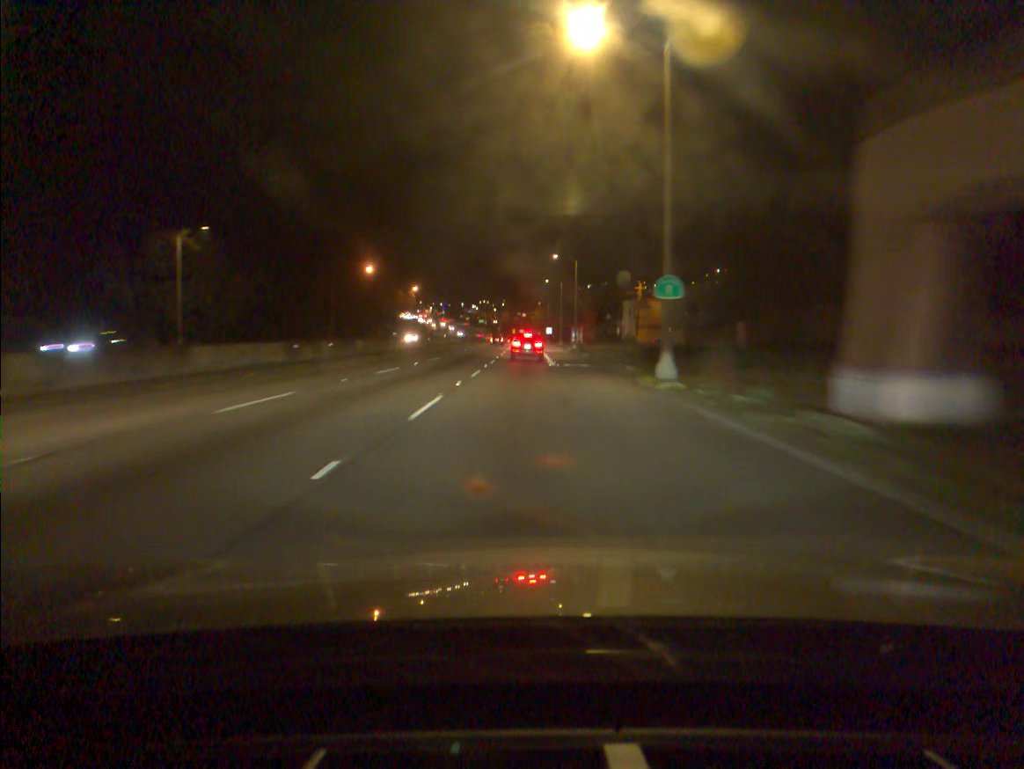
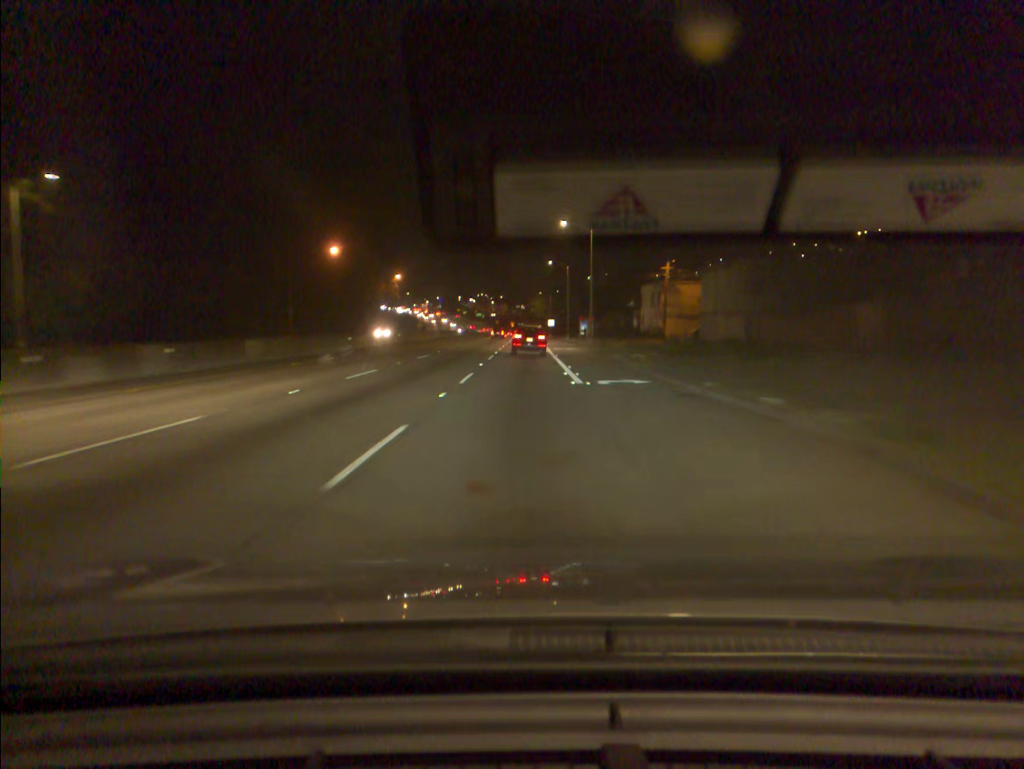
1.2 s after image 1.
(0.0, +19.8) m; 0°
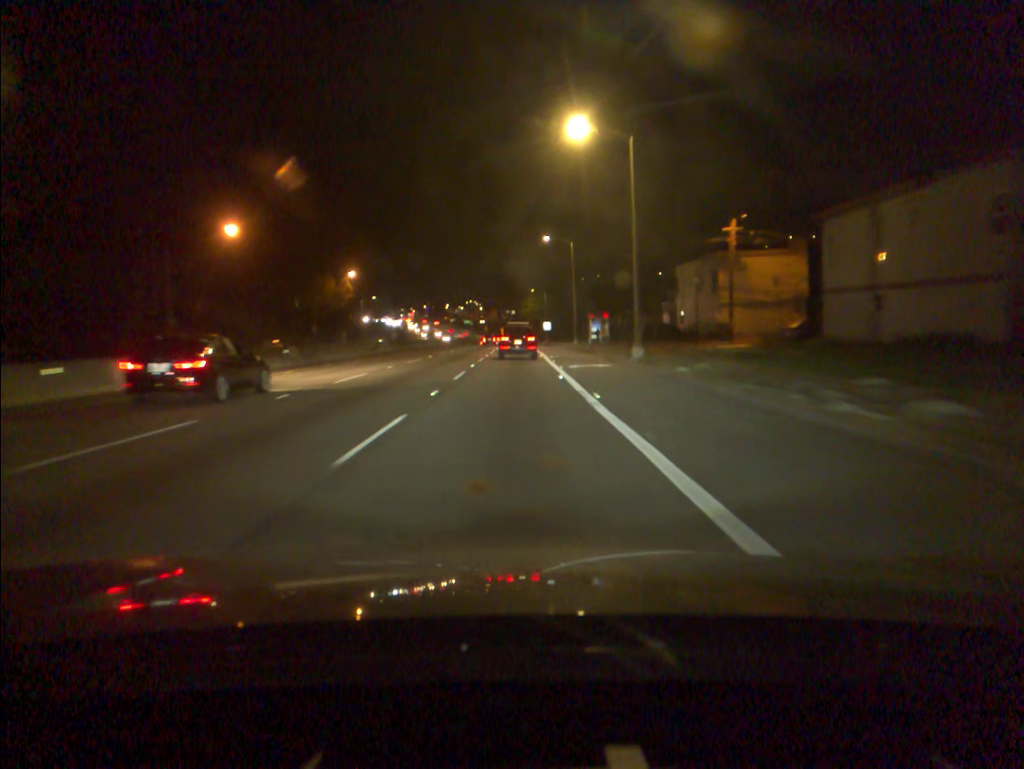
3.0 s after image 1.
(+0.1, +29.3) m; 0°
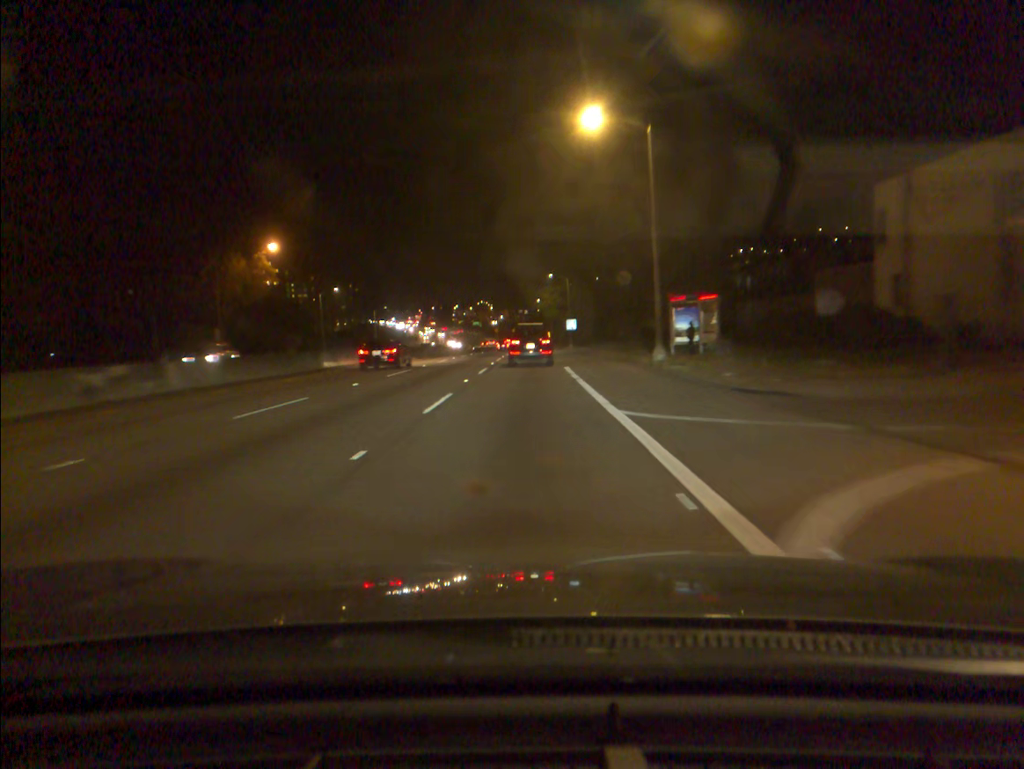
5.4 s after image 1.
(-0.2, +38.3) m; -1°
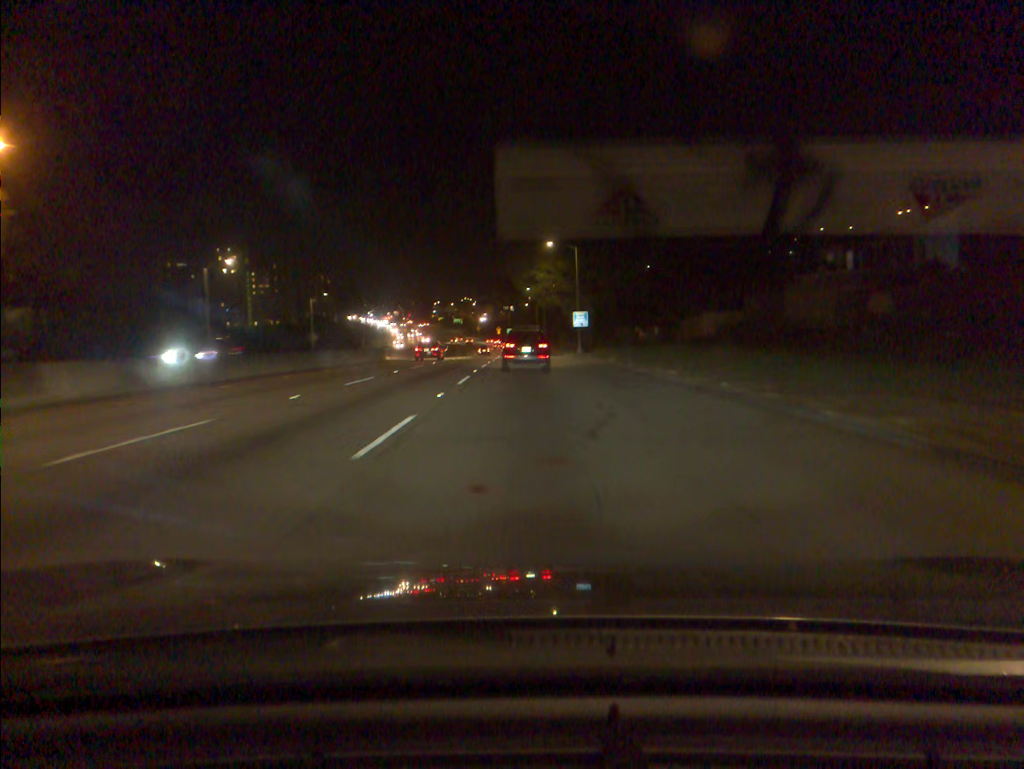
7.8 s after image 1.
(0.0, +35.1) m; +1°
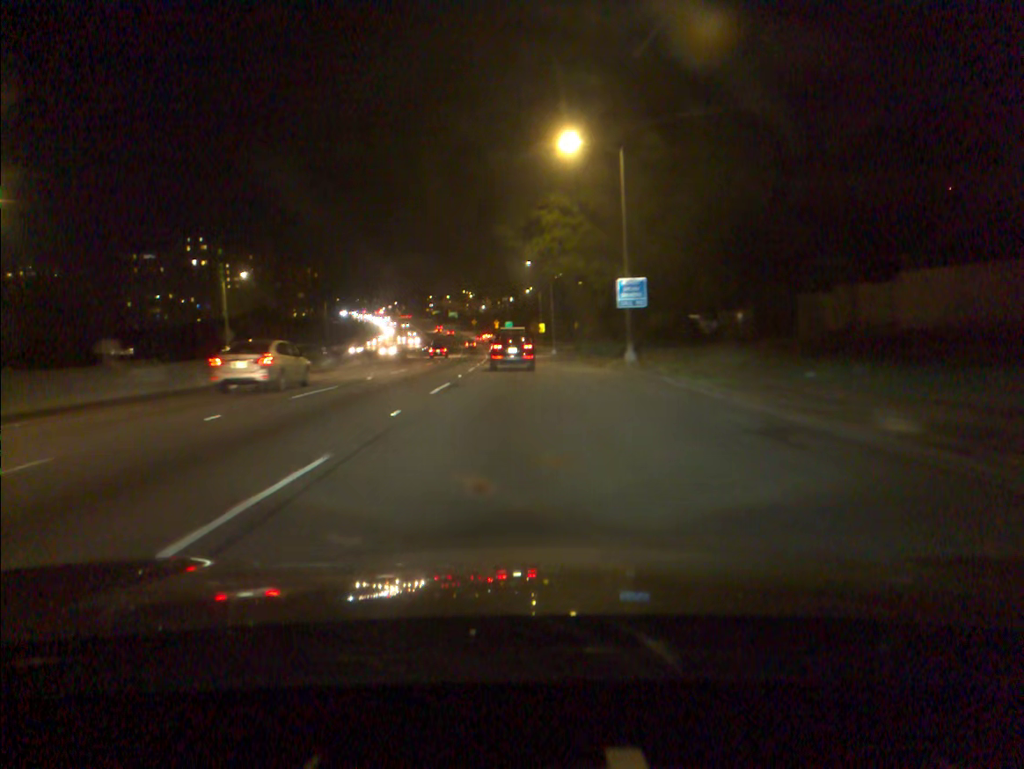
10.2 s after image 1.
(+0.2, +33.4) m; 0°
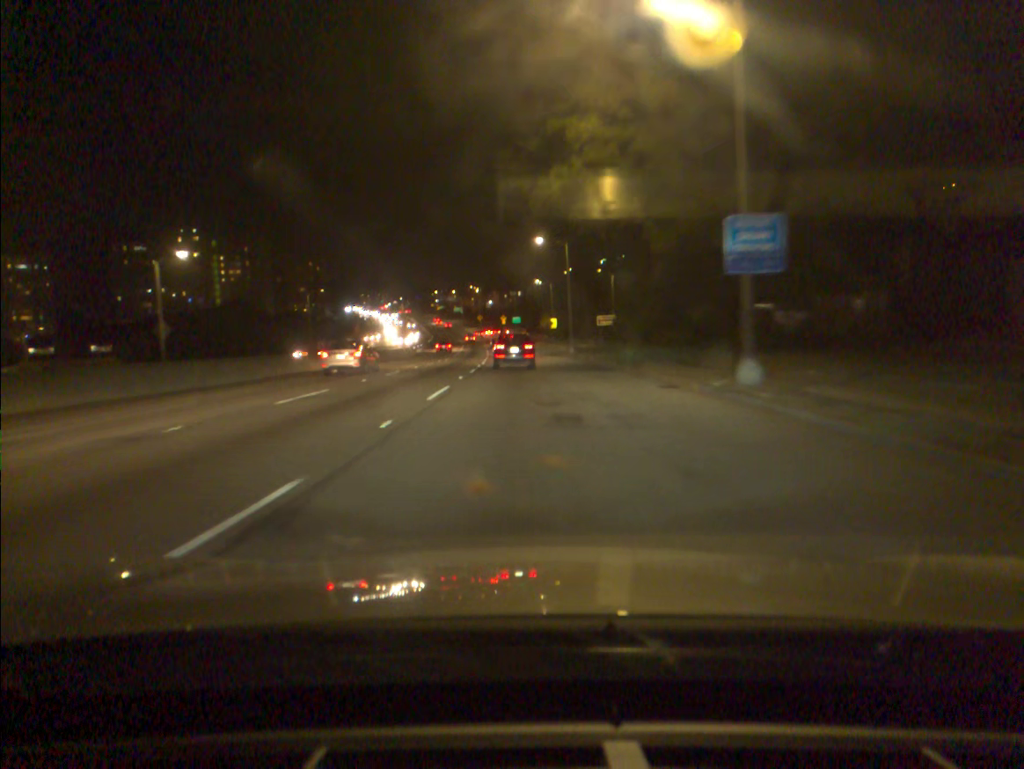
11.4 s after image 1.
(-0.1, +16.9) m; -1°
